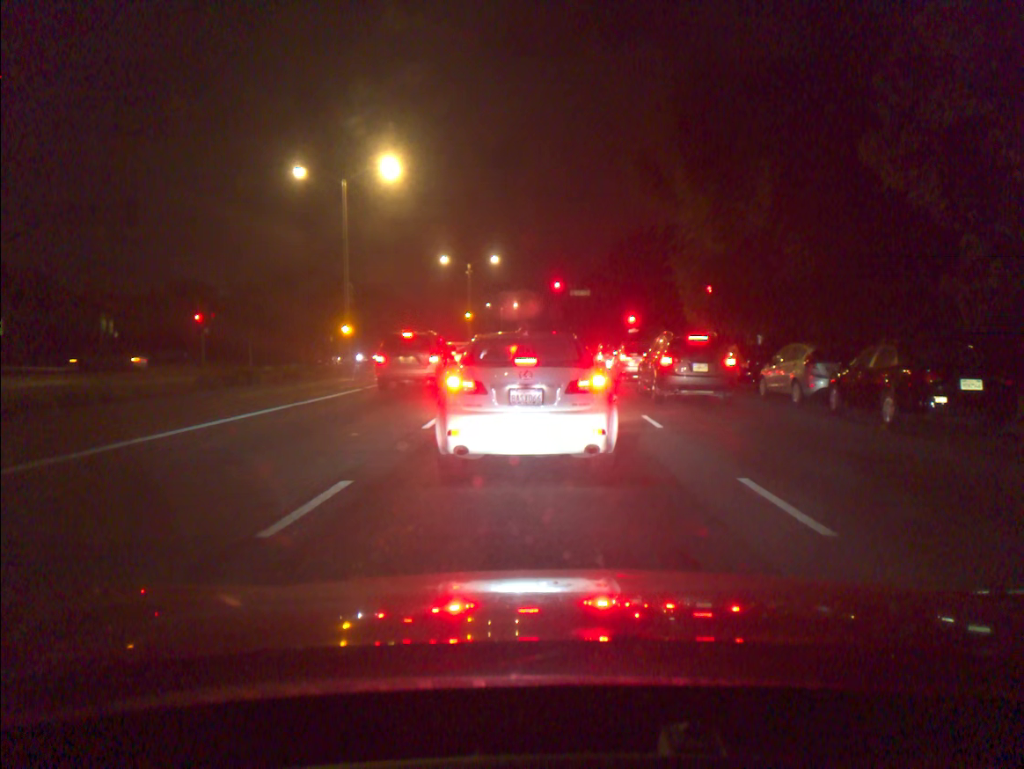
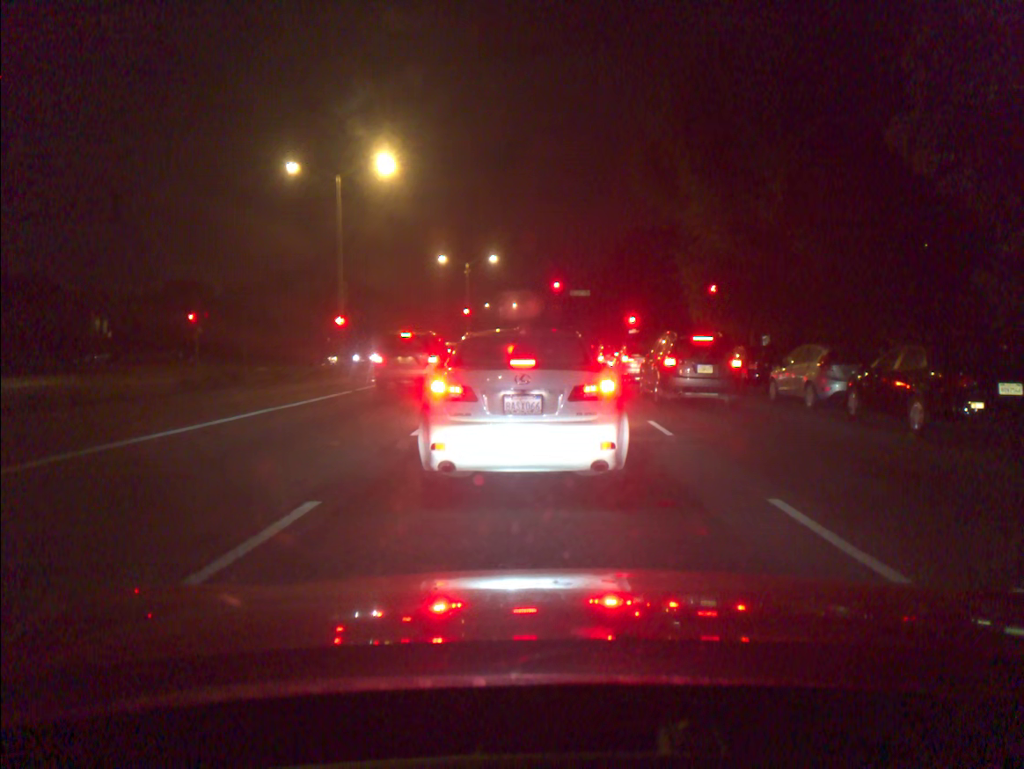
(0.0, +1.0) m; 0°
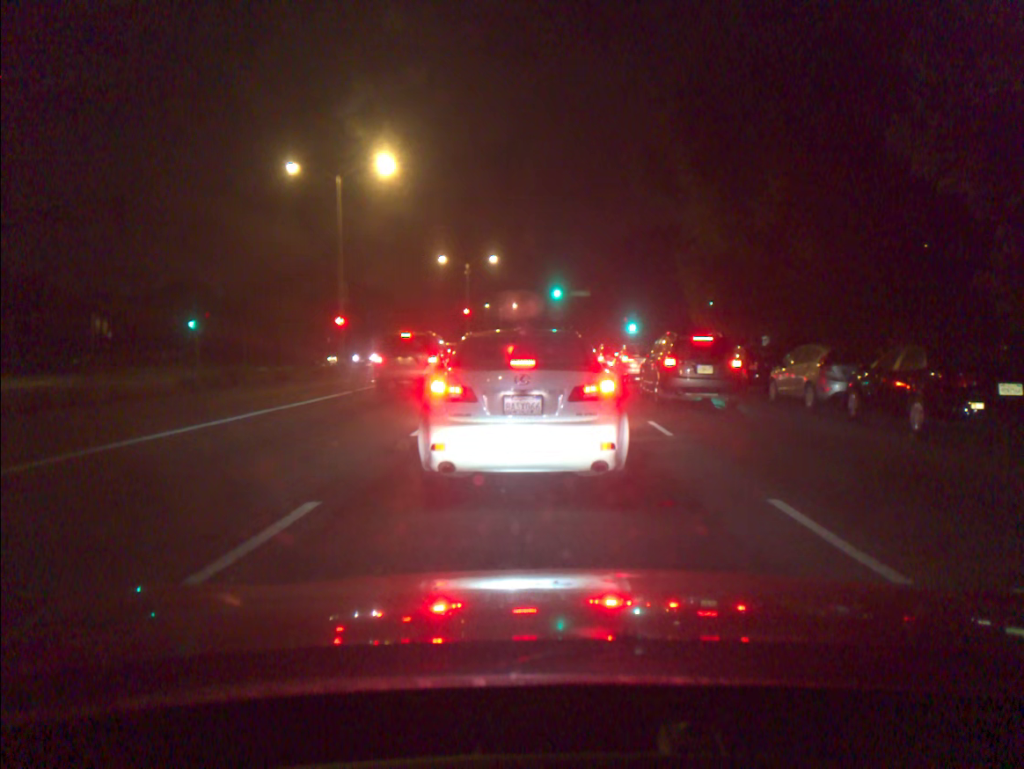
(0.0, 0.0) m; 0°
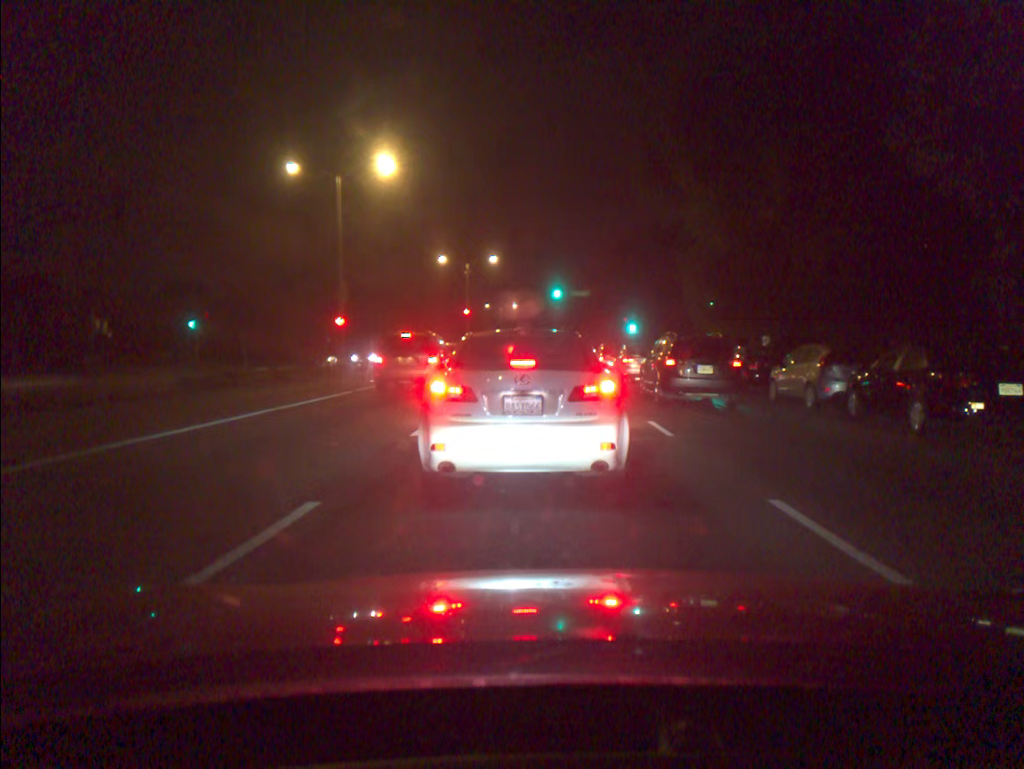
(0.0, 0.0) m; 0°
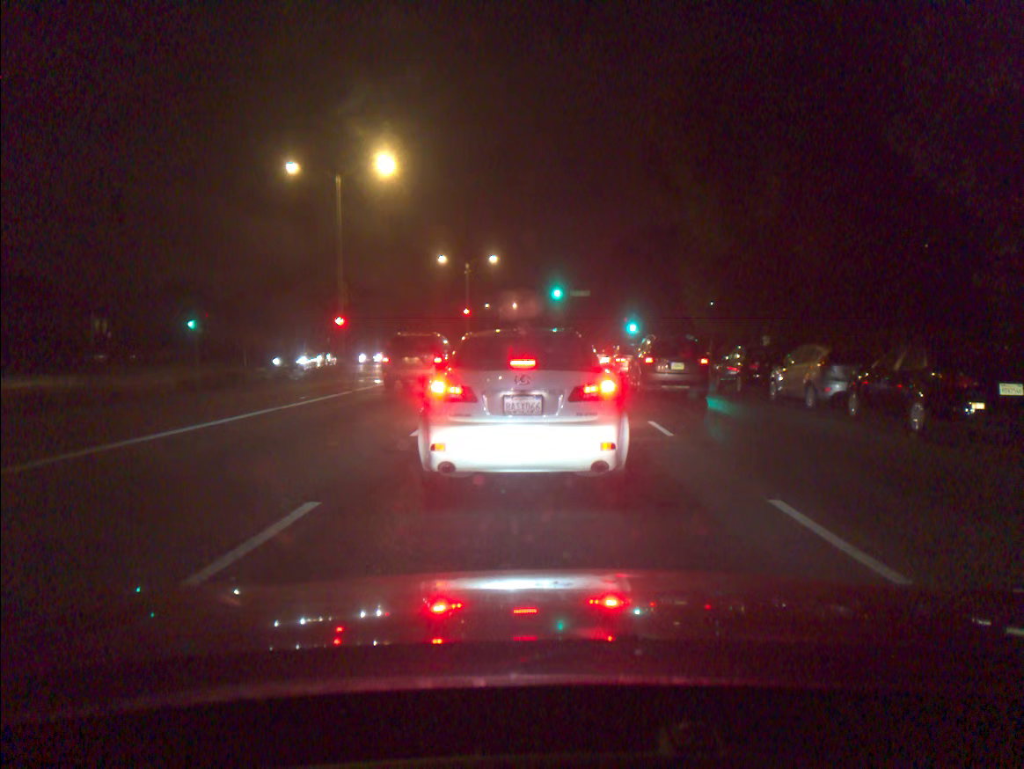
(0.0, 0.0) m; 0°
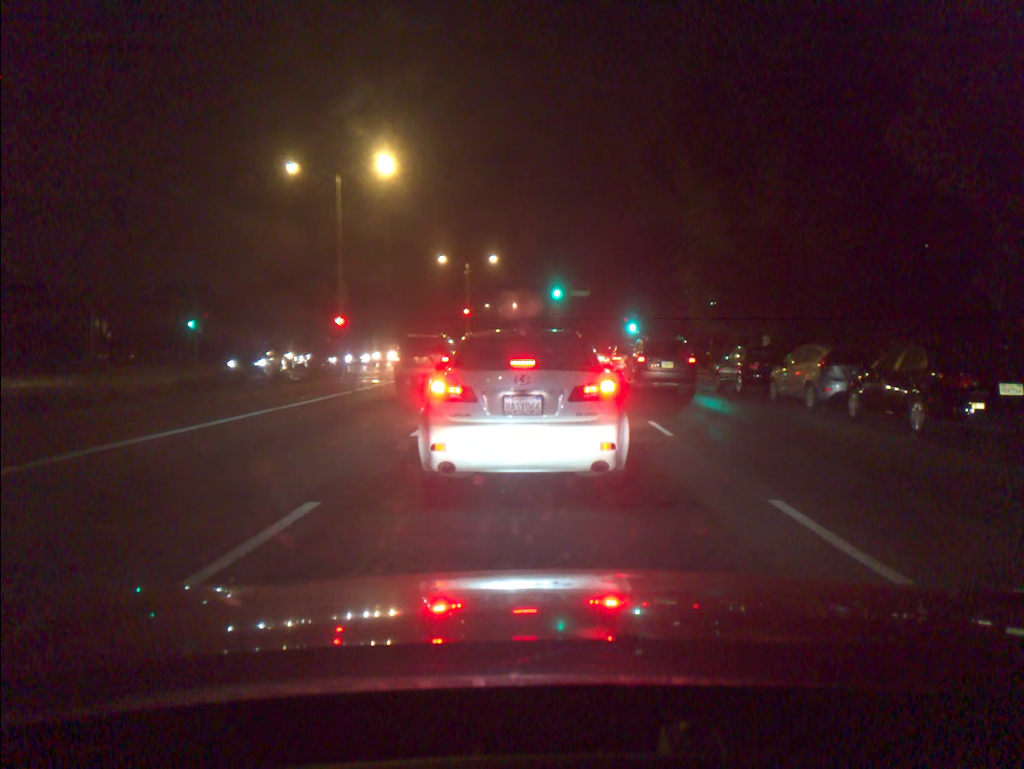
(0.0, 0.0) m; 0°
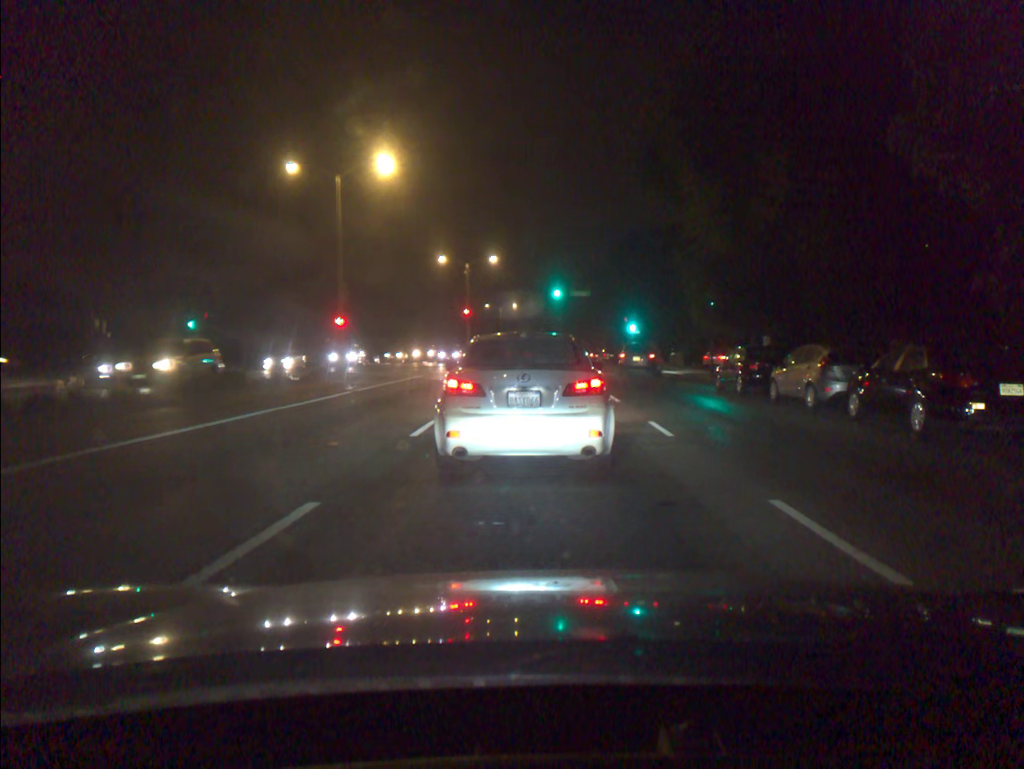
(0.0, +0.1) m; 0°
